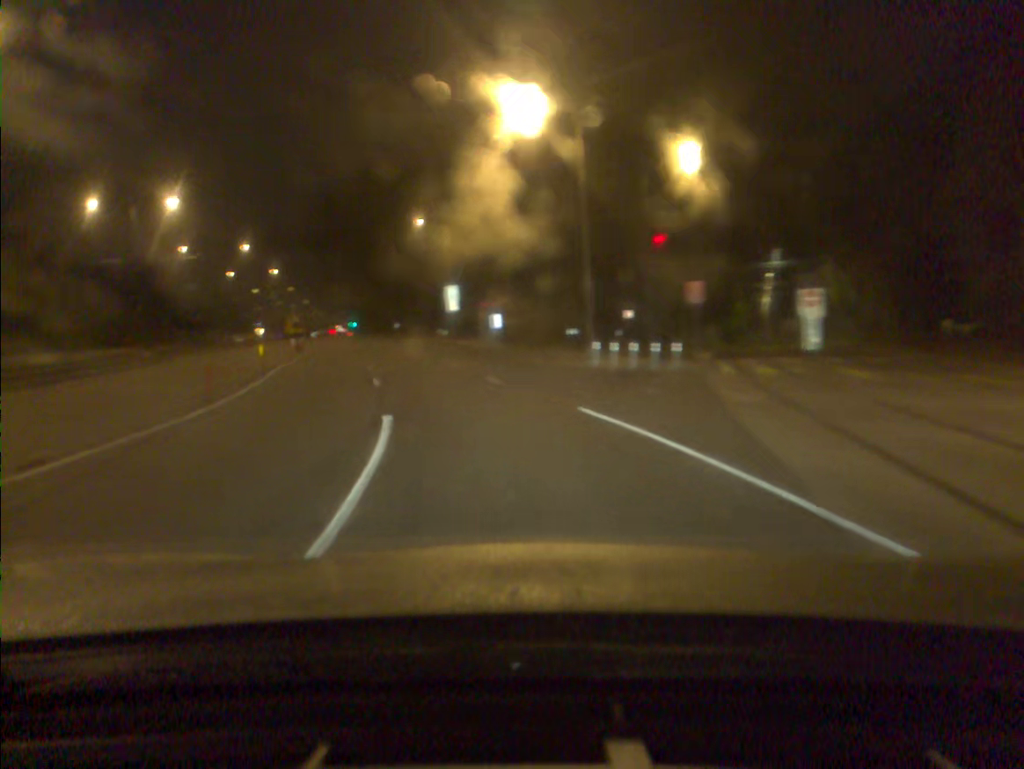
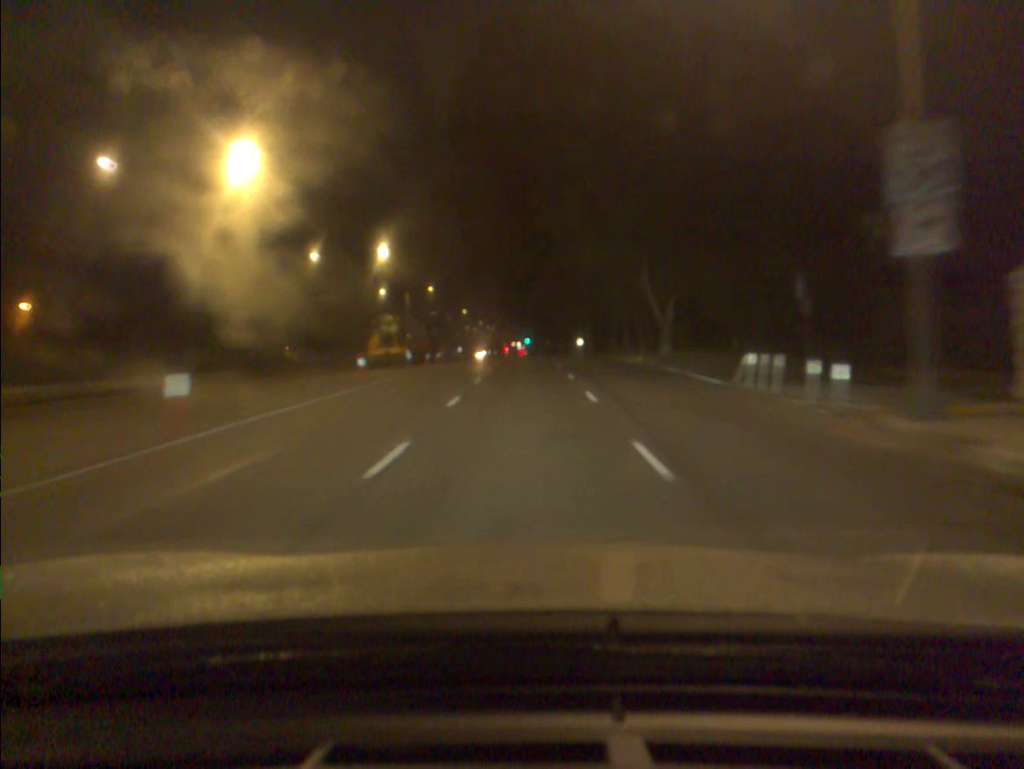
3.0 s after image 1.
(-8.8, +49.9) m; -13°
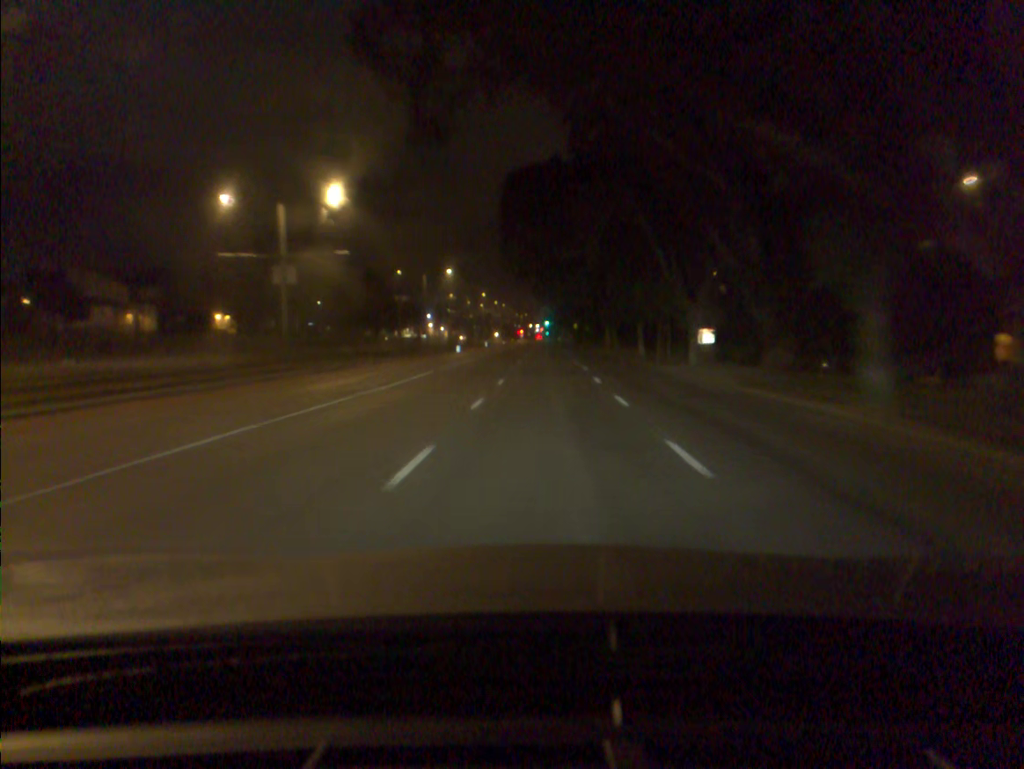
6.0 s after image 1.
(-0.3, +55.9) m; -1°
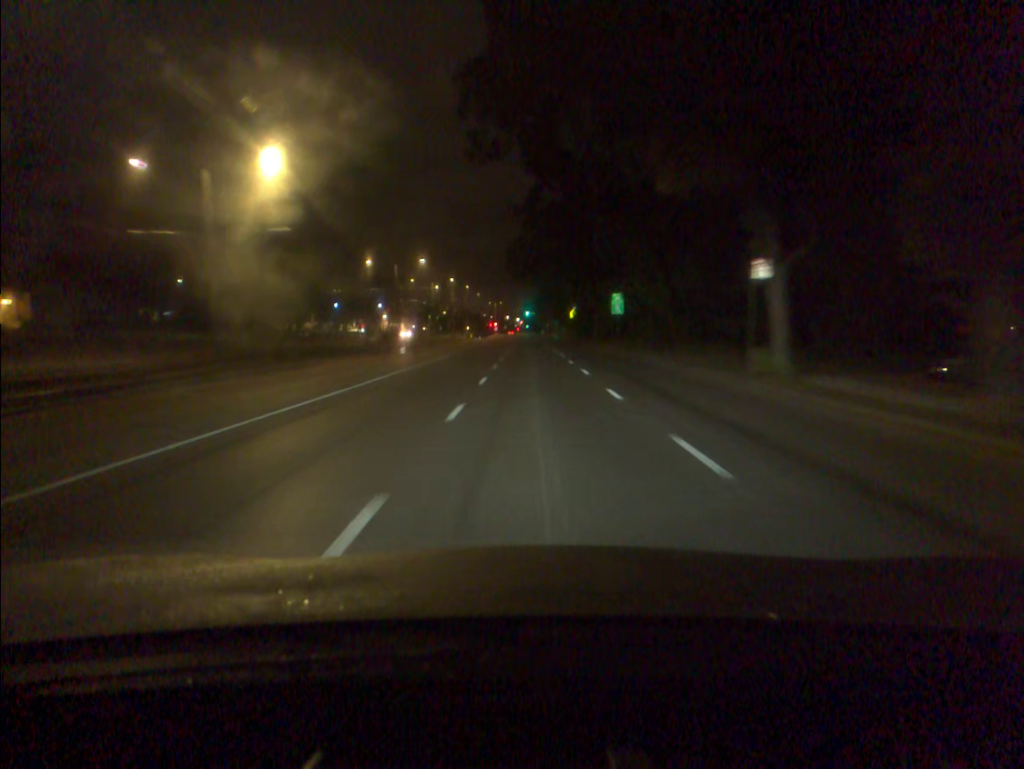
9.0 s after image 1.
(+0.9, +57.6) m; +1°
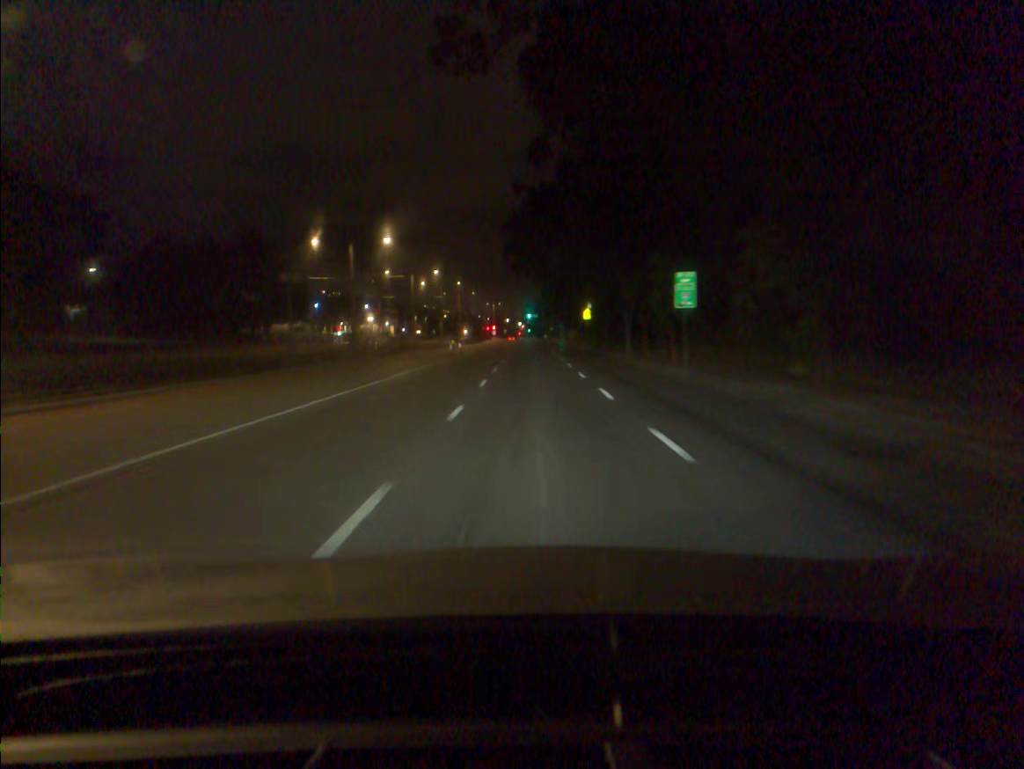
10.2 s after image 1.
(0.0, +23.1) m; 0°
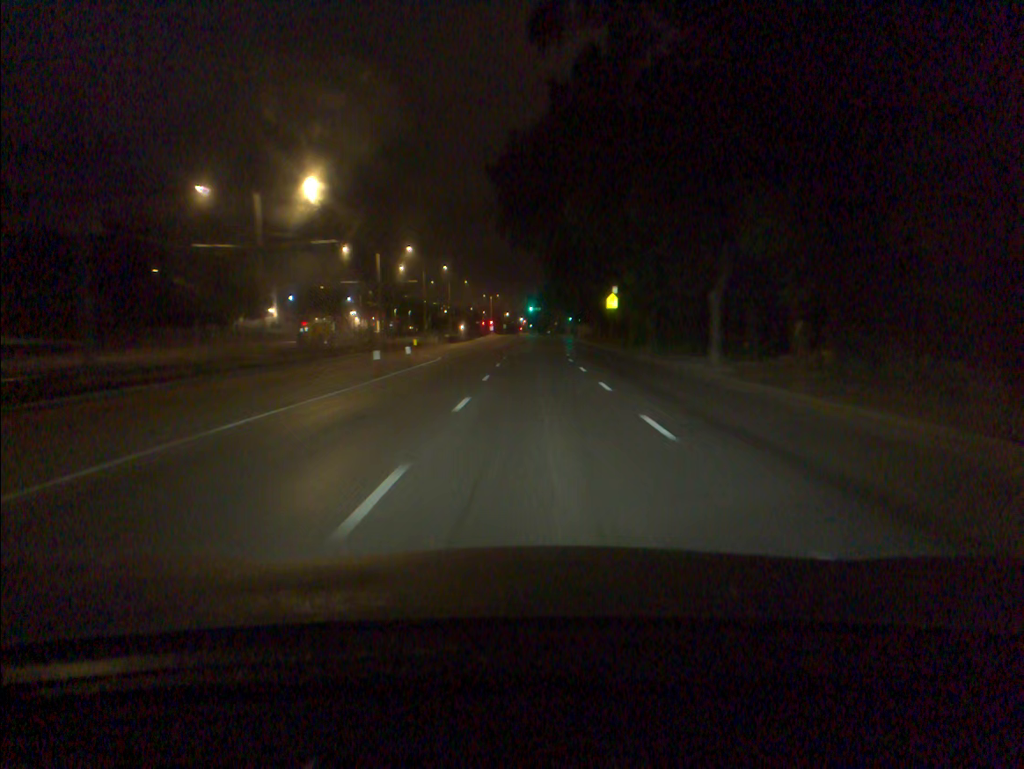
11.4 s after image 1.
(0.0, +23.0) m; 0°
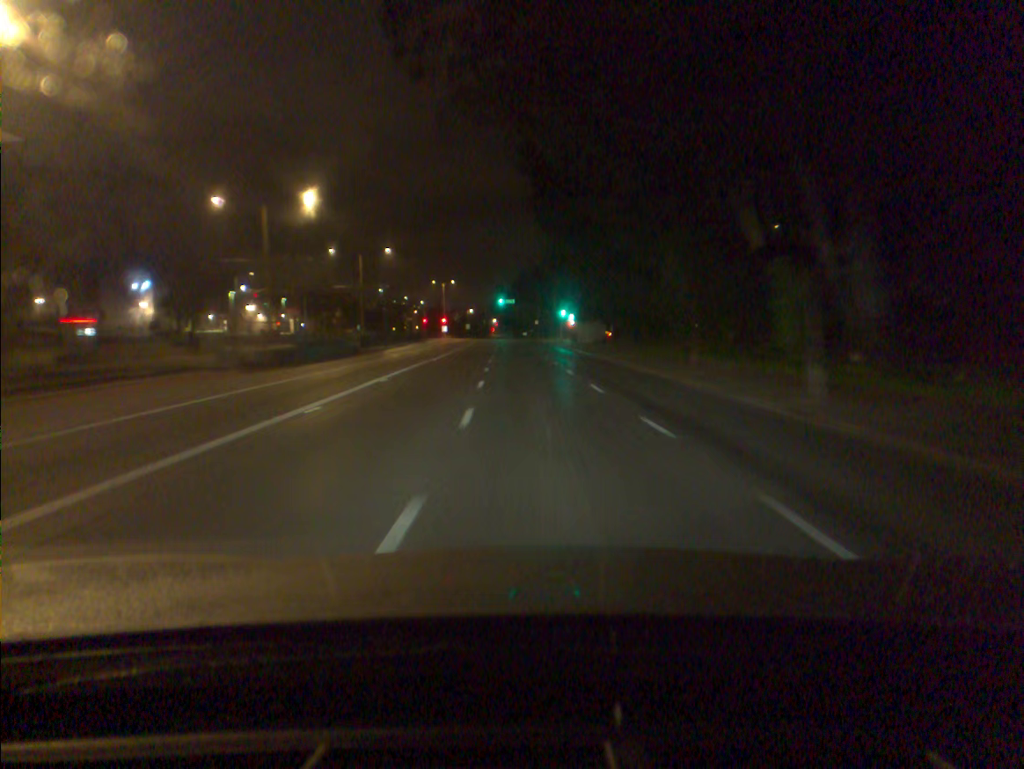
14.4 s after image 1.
(+0.6, +57.8) m; +2°
